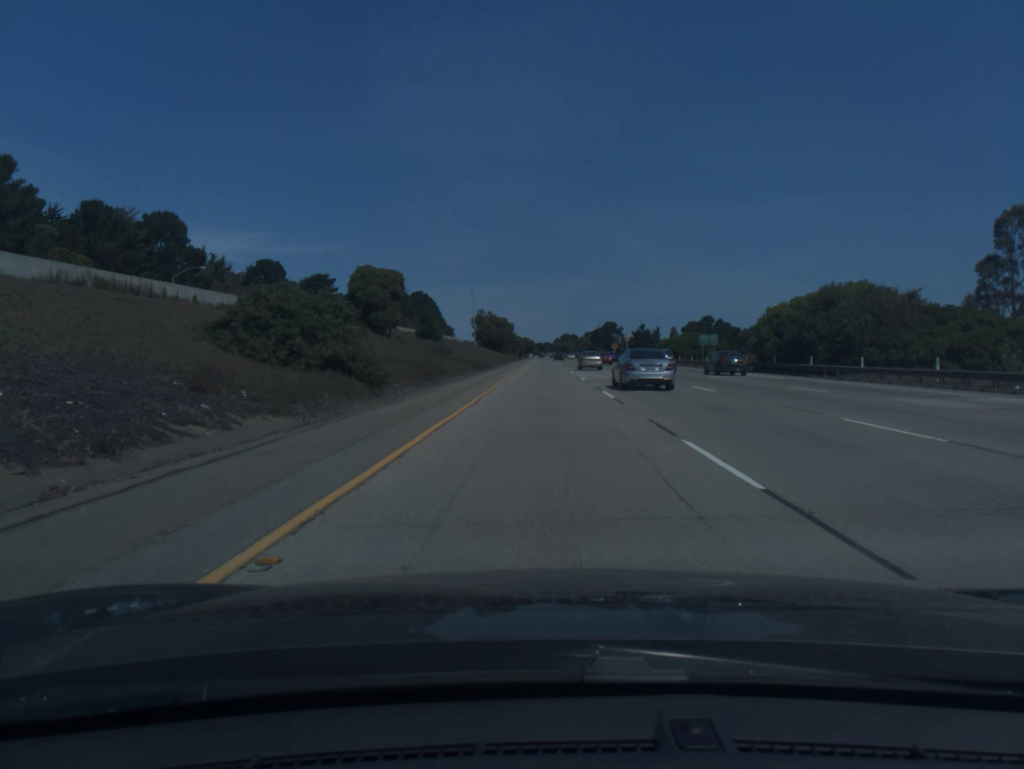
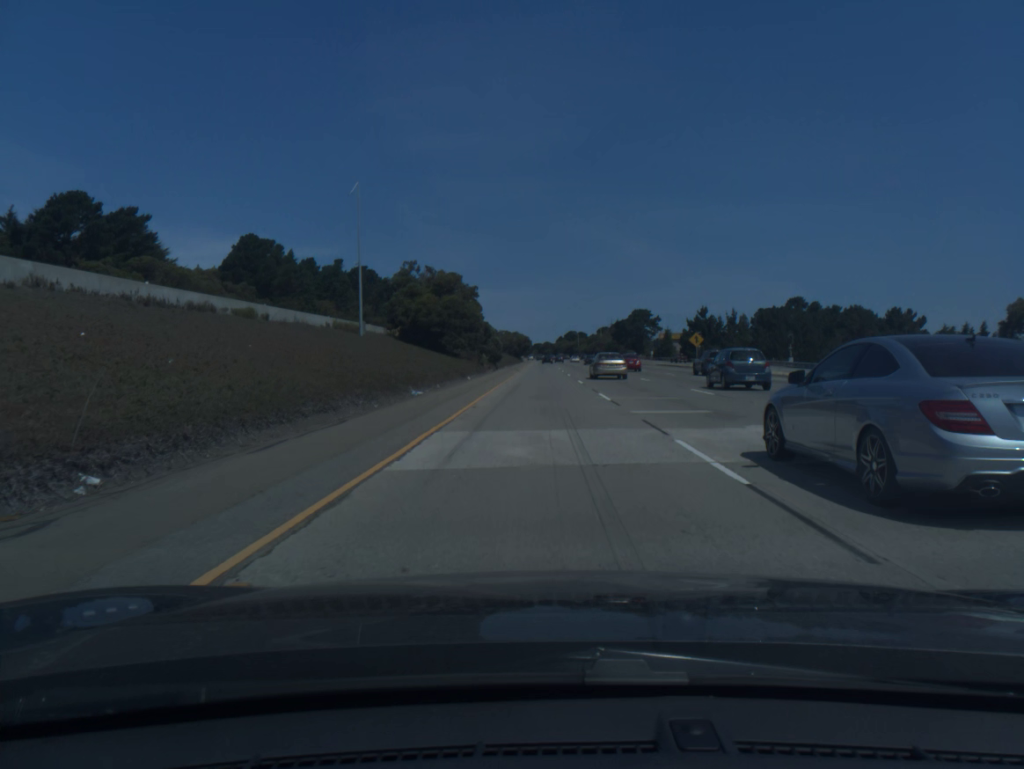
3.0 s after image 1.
(+0.3, +102.2) m; 0°
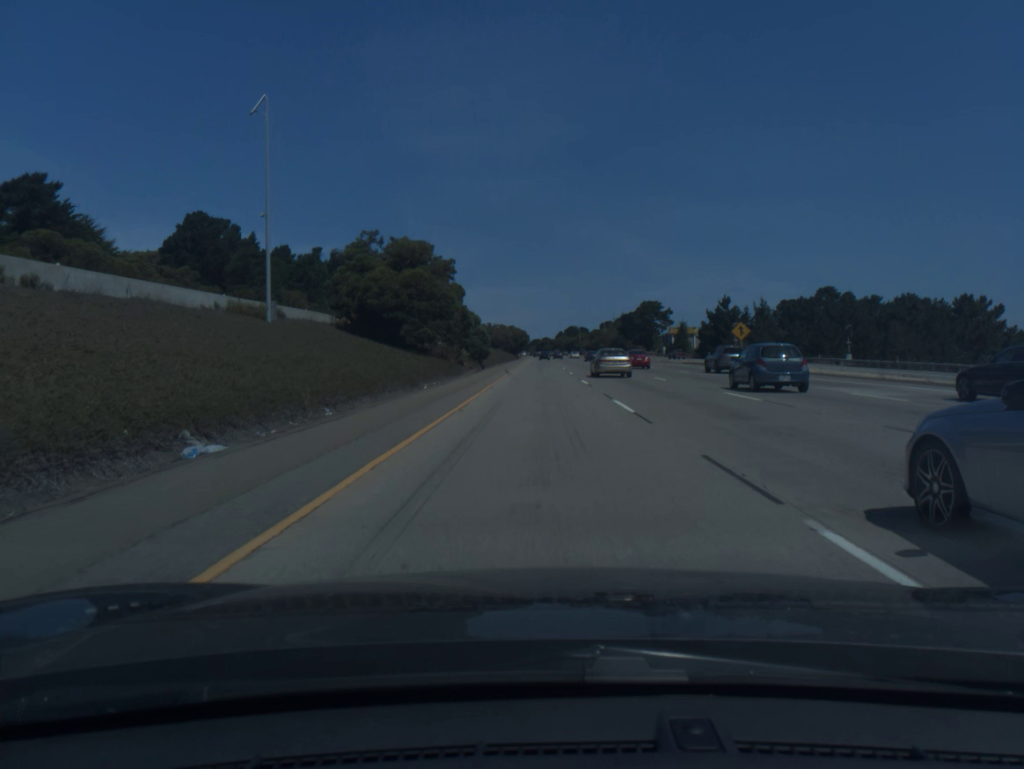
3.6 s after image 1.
(0.0, +20.5) m; 0°
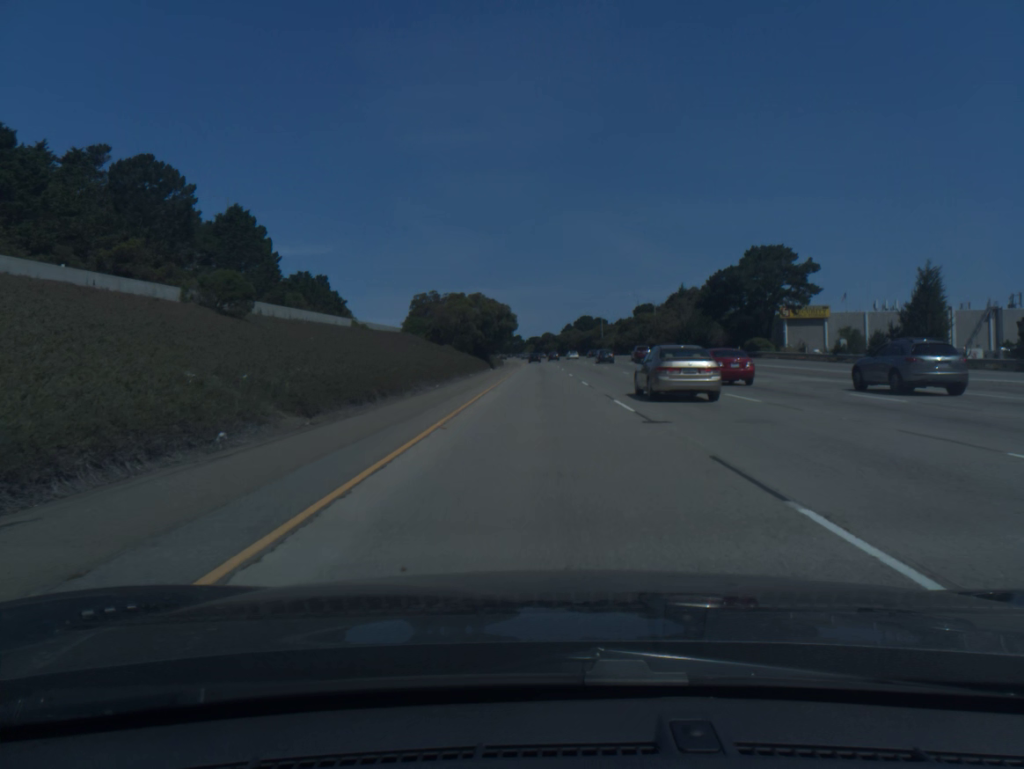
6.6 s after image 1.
(-0.2, +101.9) m; 0°
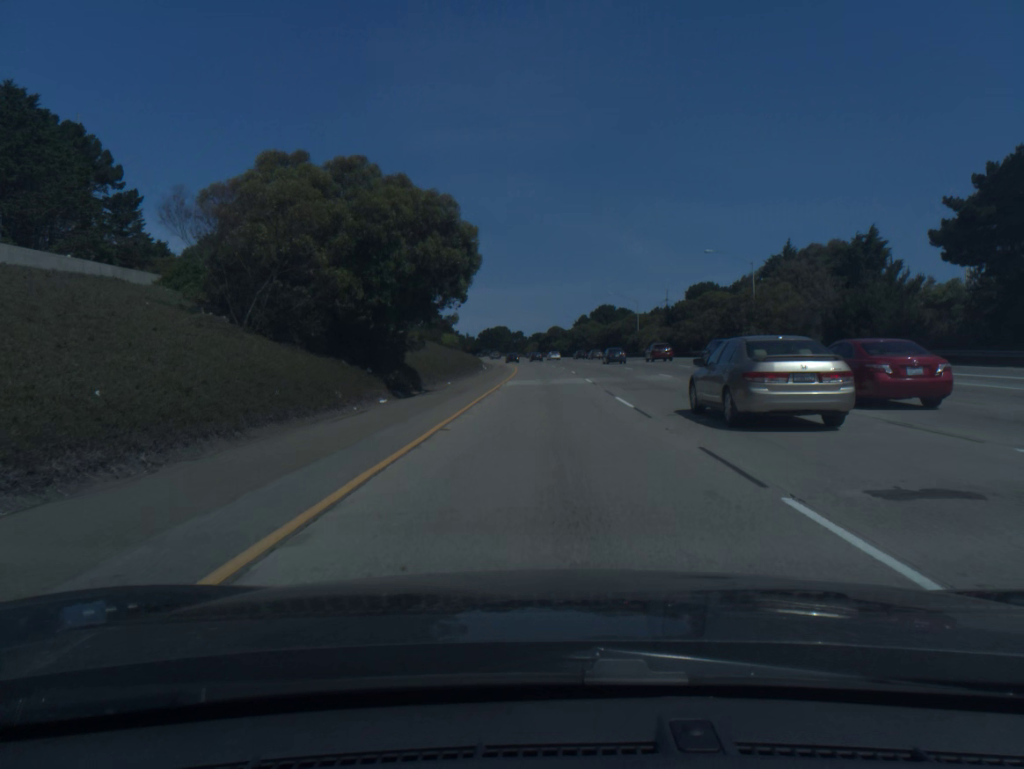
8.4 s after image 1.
(-0.2, +58.4) m; 0°
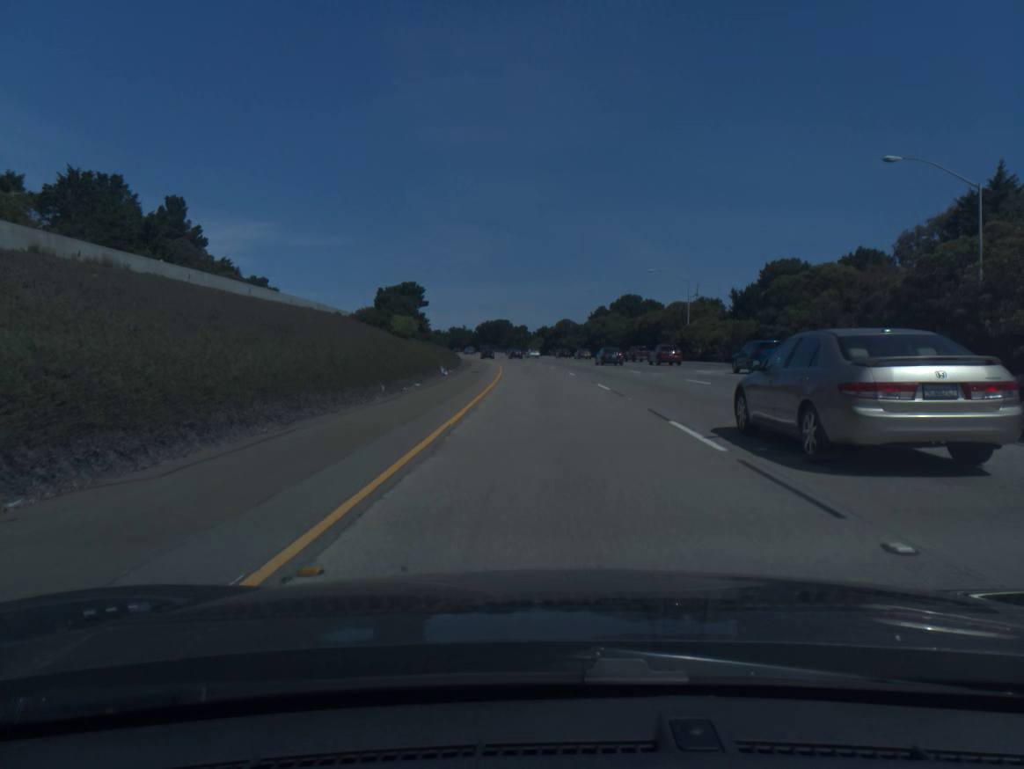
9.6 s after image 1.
(-0.1, +37.4) m; 0°
